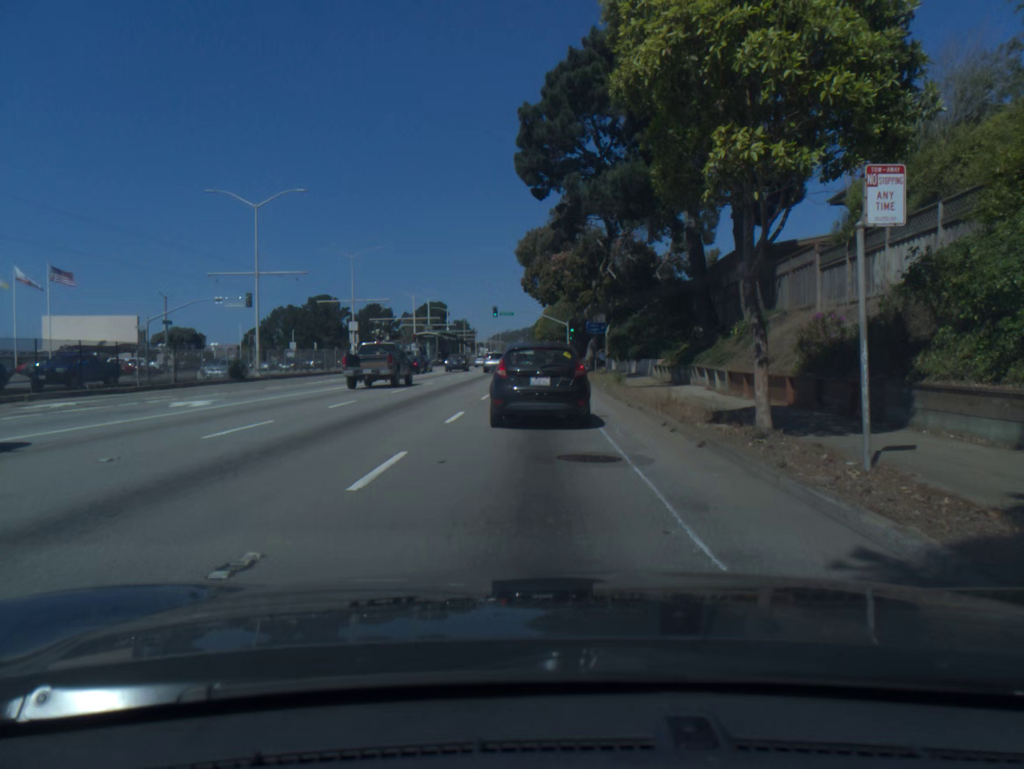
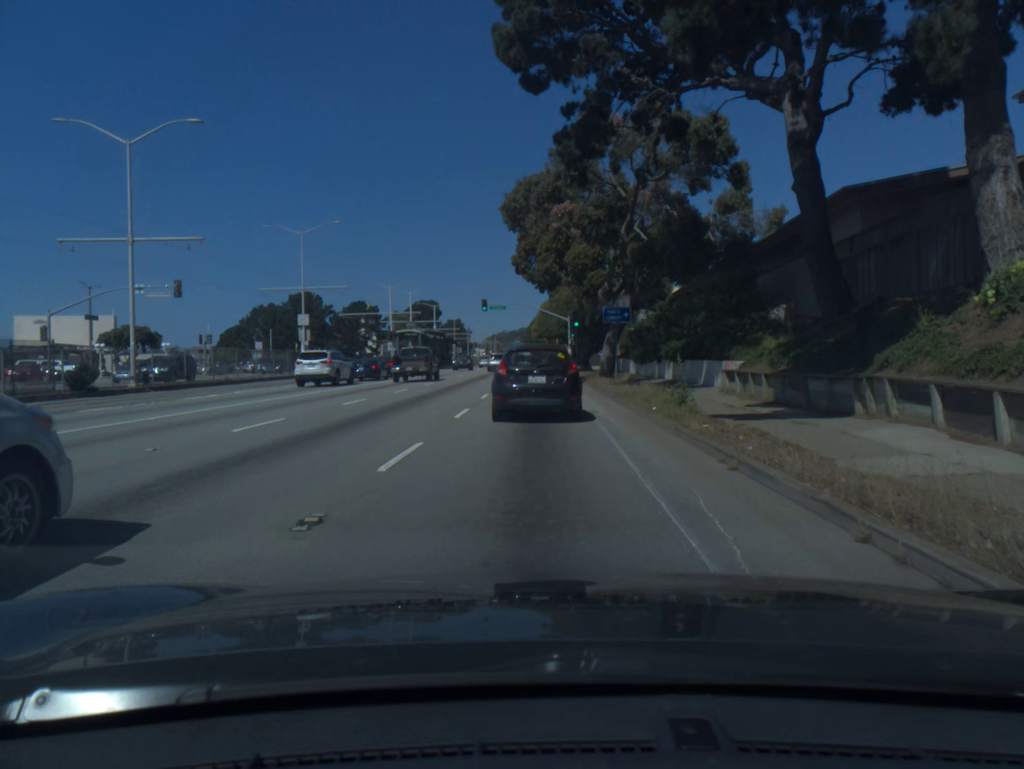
(+0.1, +13.4) m; +1°
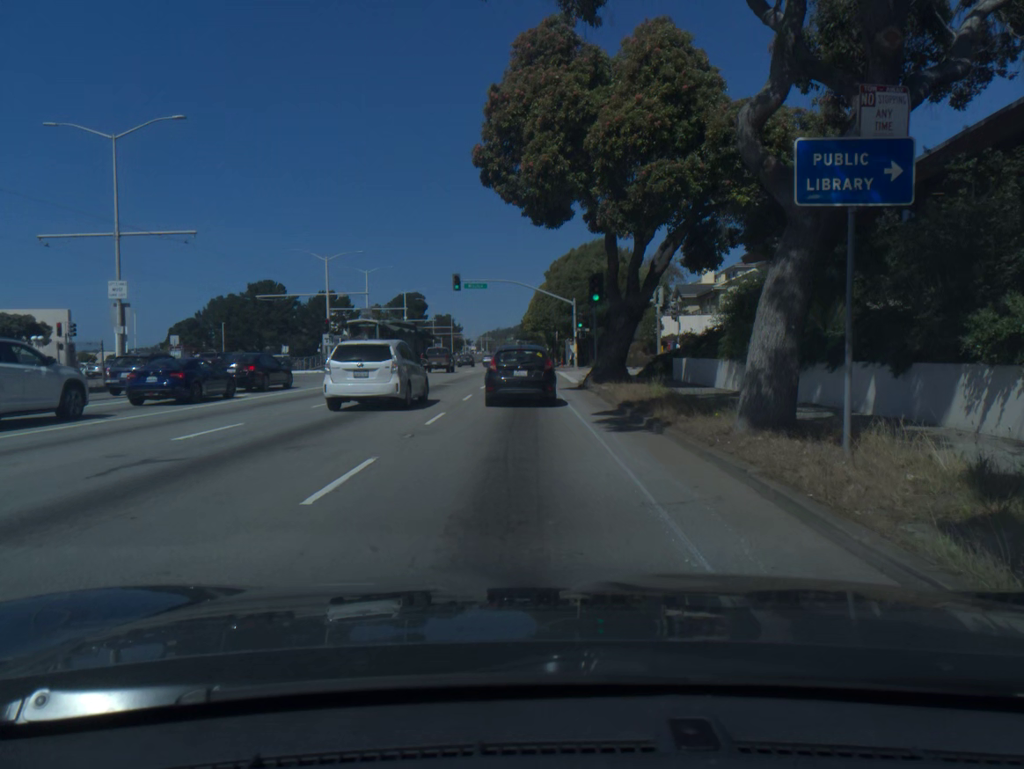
(+0.1, +23.3) m; 0°
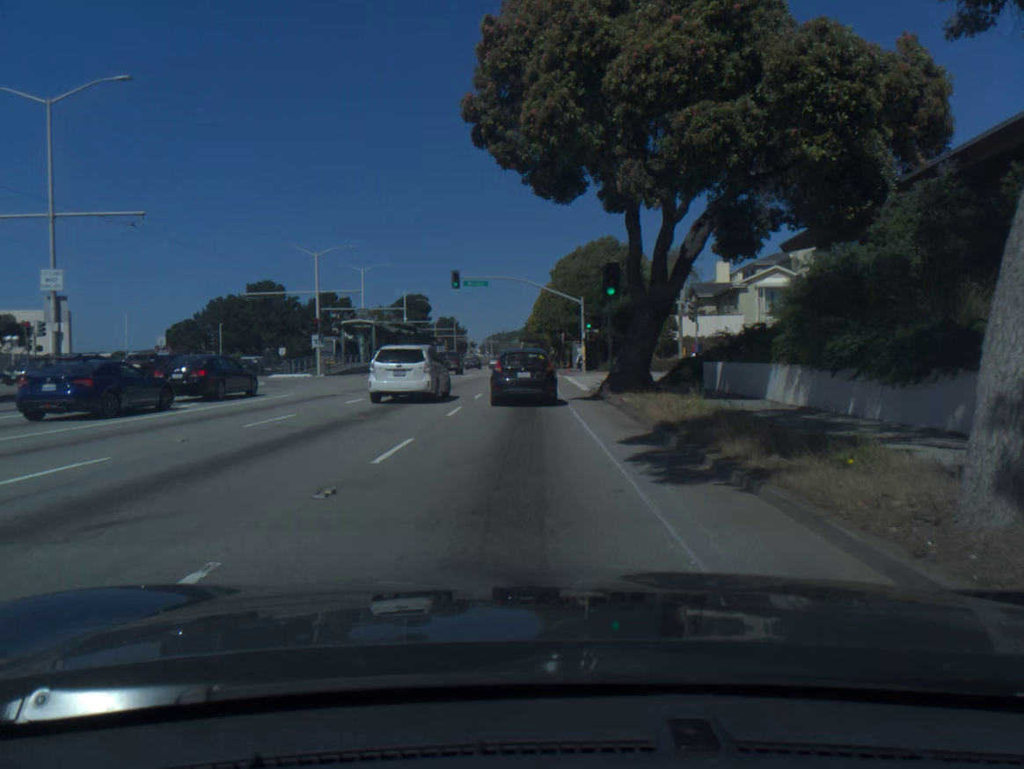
(0.0, +4.6) m; 0°
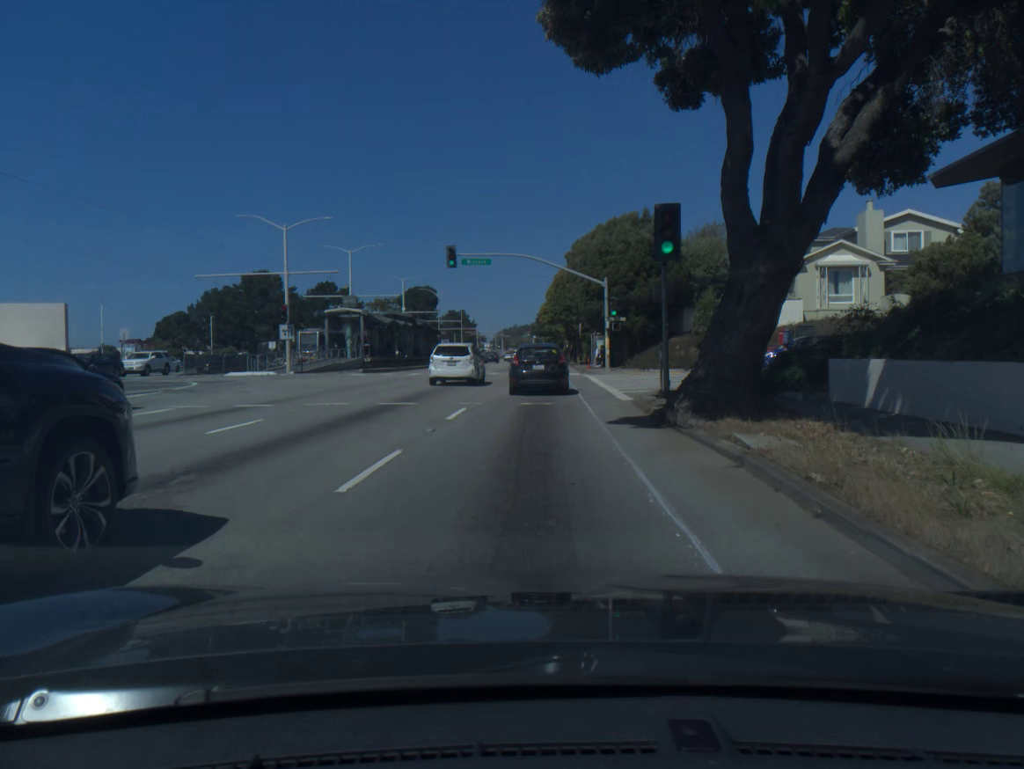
(0.0, +9.6) m; -1°
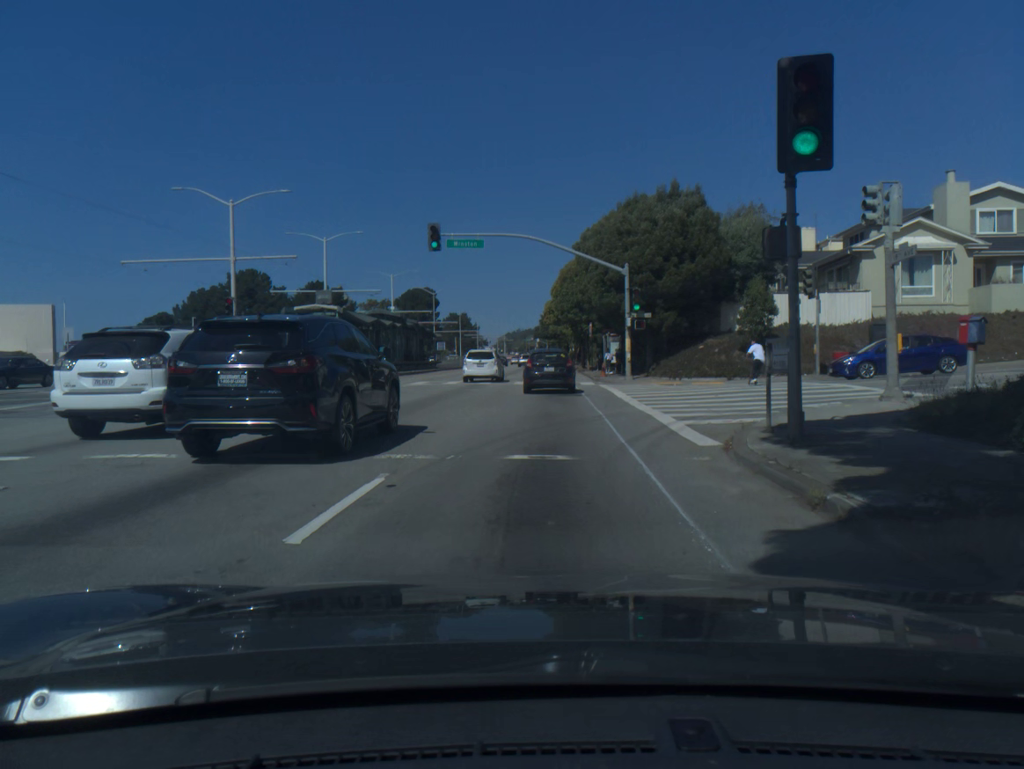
(0.0, +9.1) m; 0°
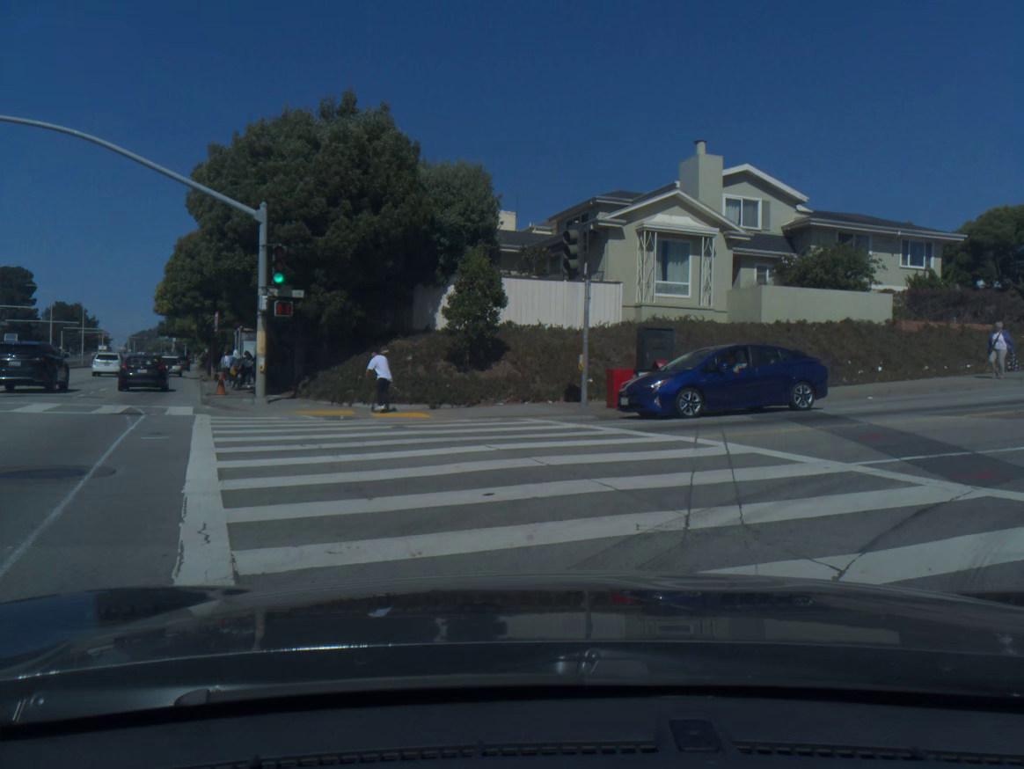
(+2.0, +14.6) m; +31°
